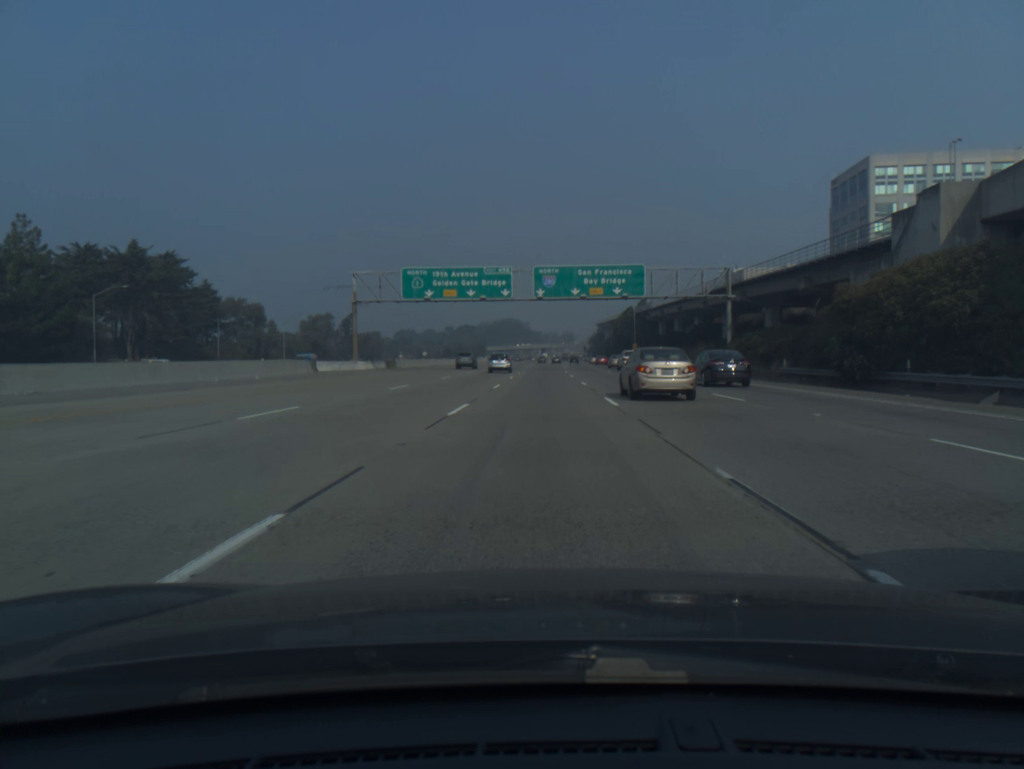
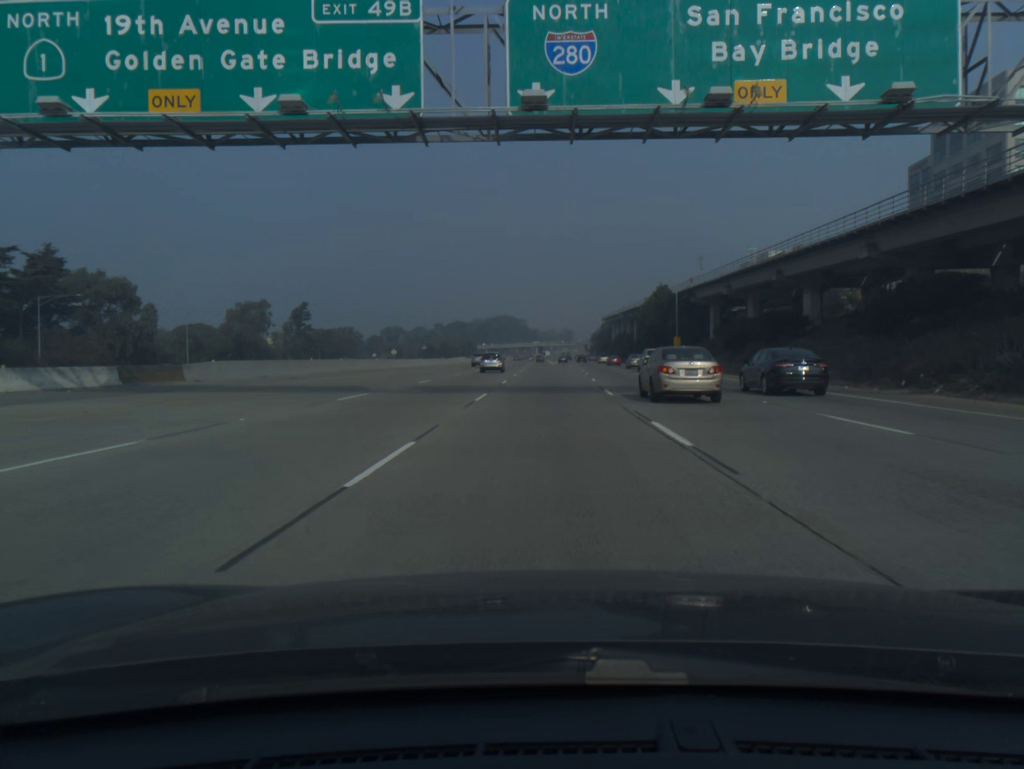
(0.0, +51.9) m; 0°
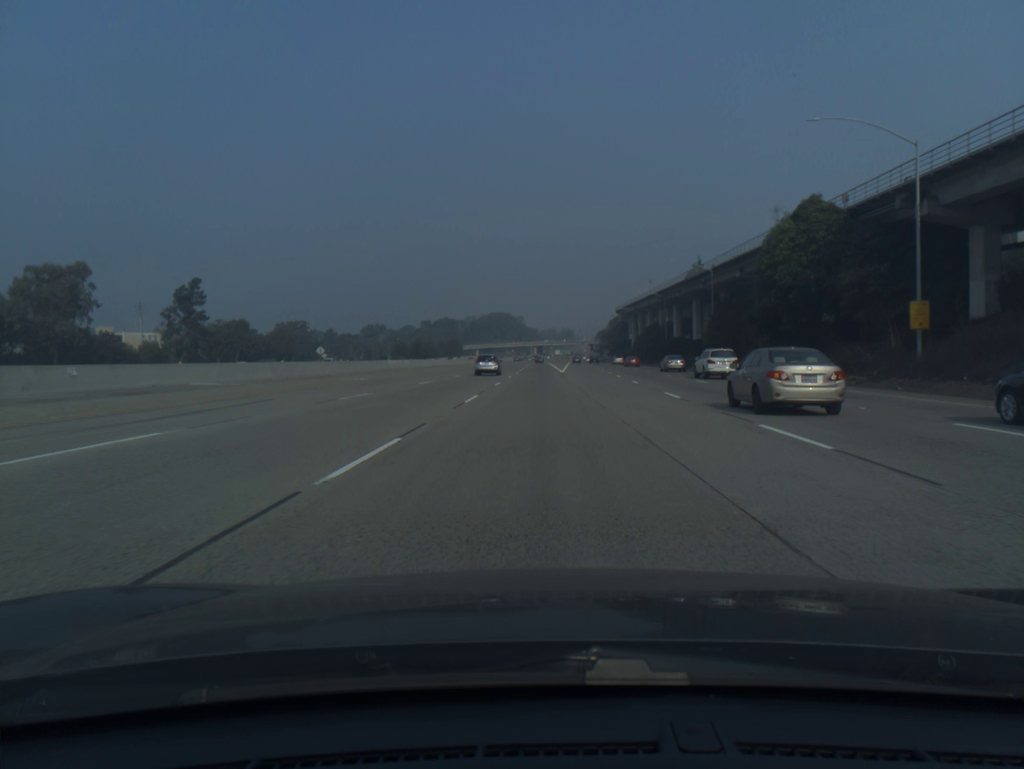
(+0.3, +71.3) m; 0°
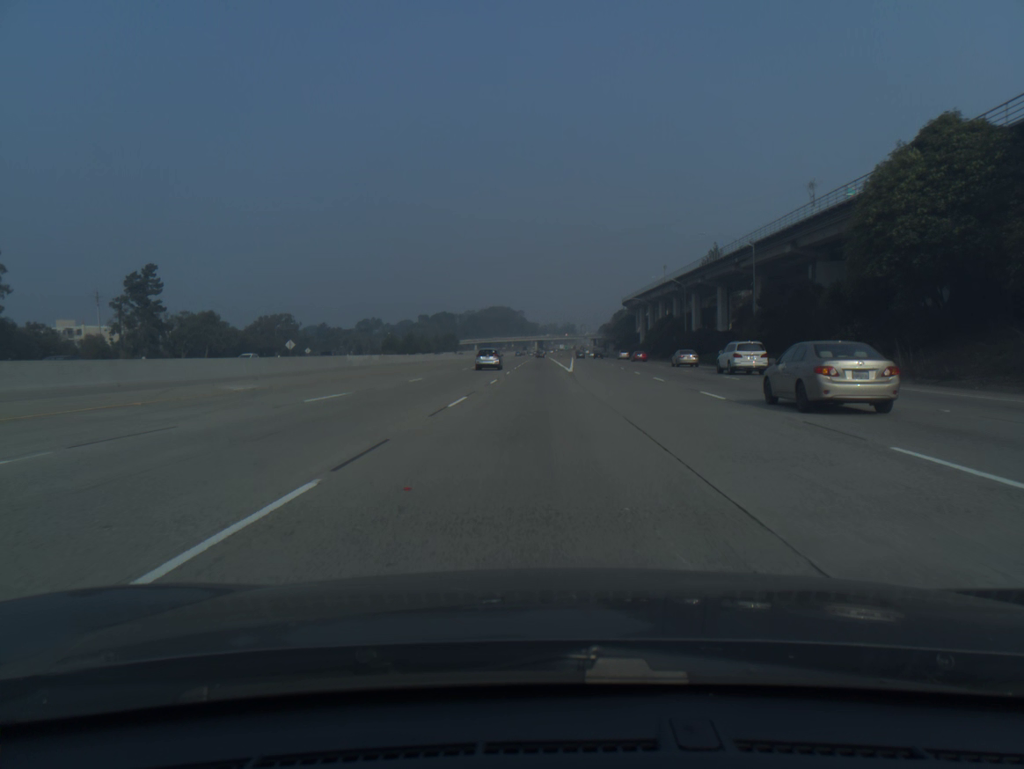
(0.0, +18.2) m; 0°
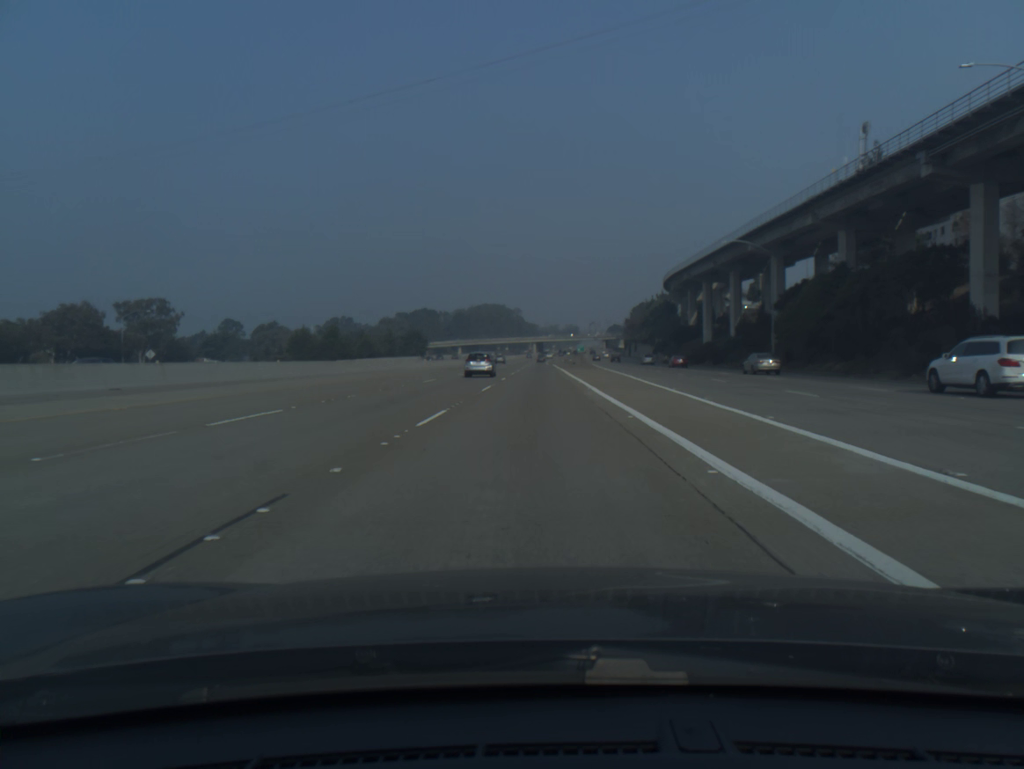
(0.0, +93.3) m; 0°
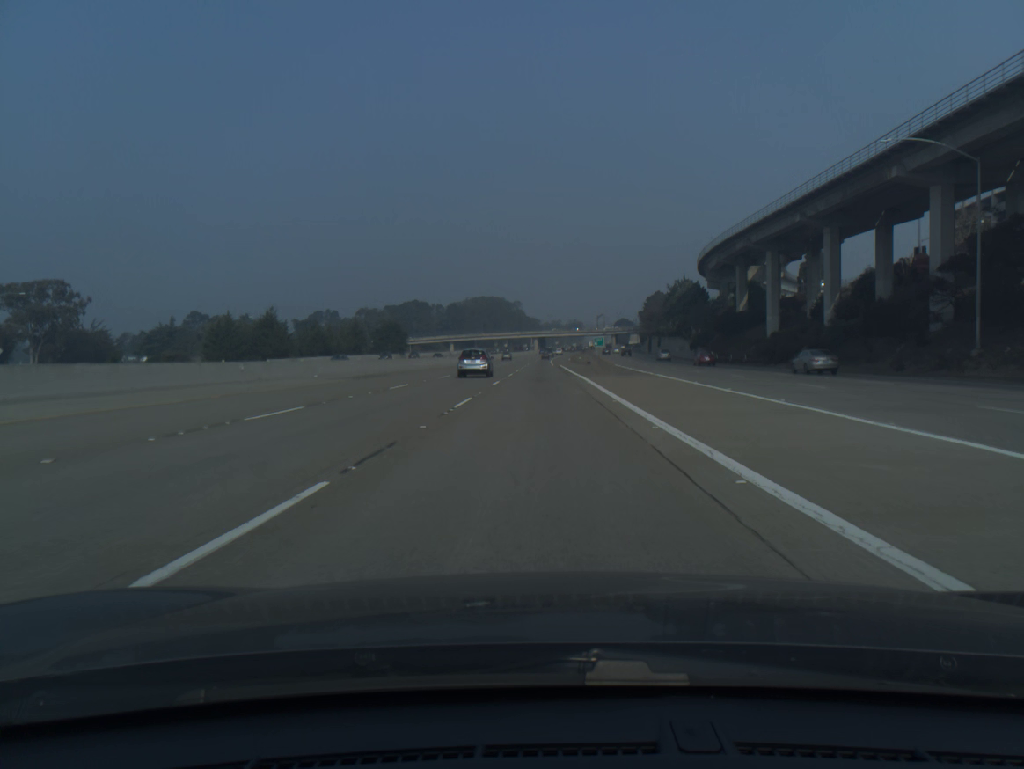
(-0.1, +38.3) m; 0°
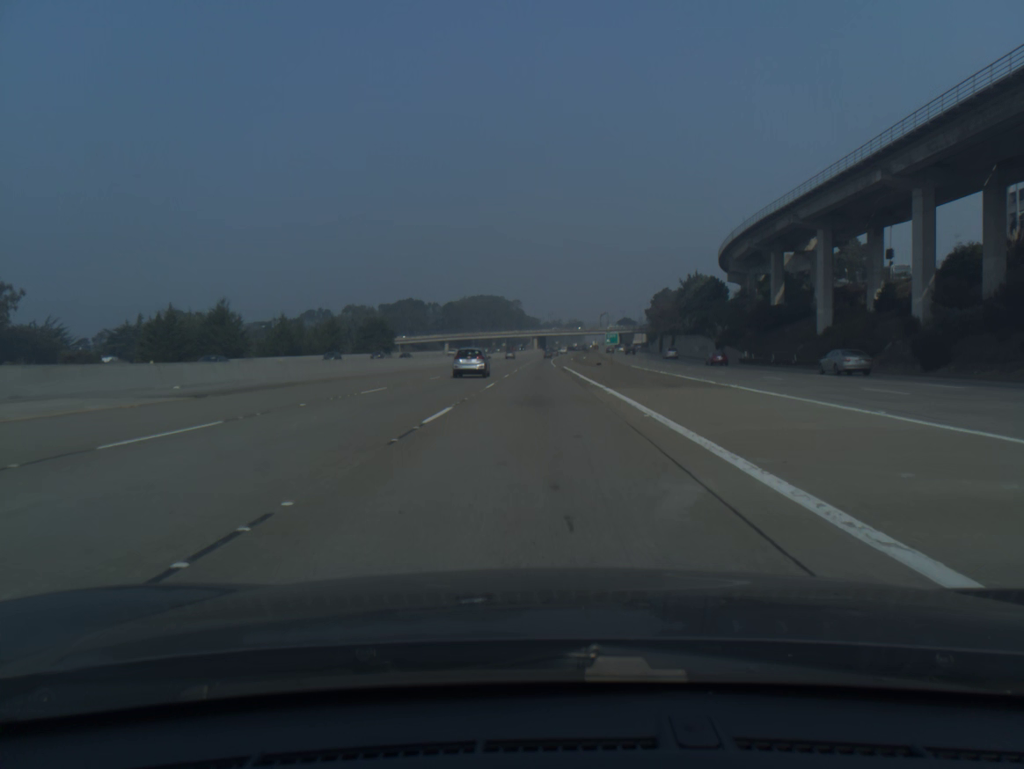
(0.0, +19.3) m; 0°
